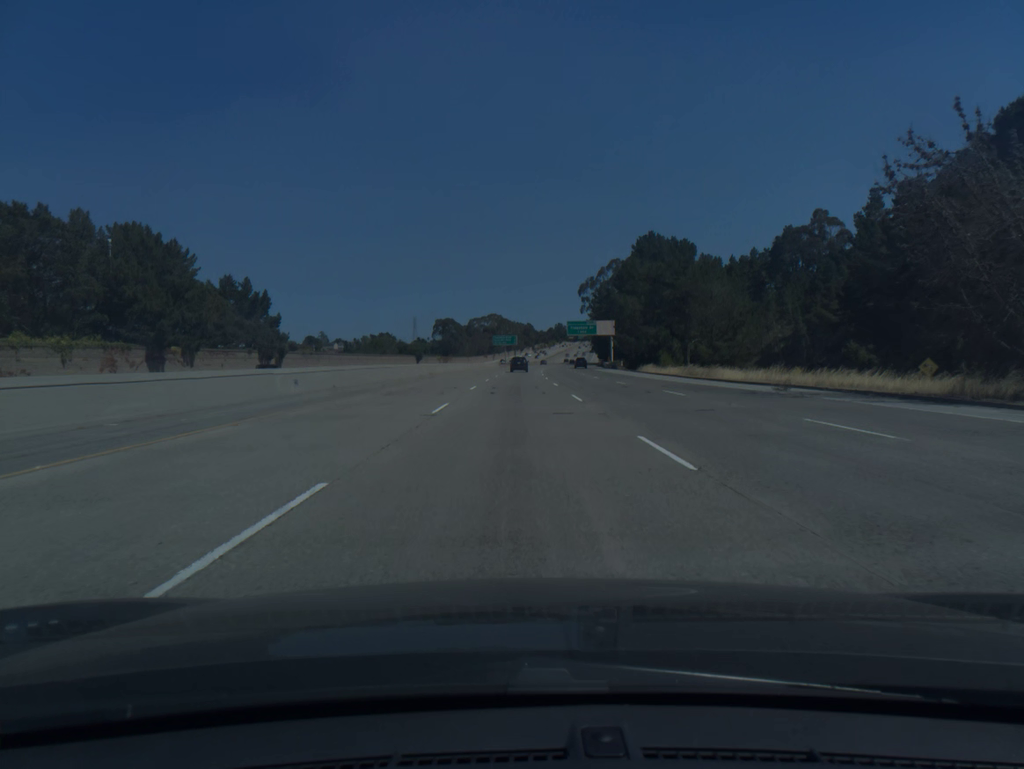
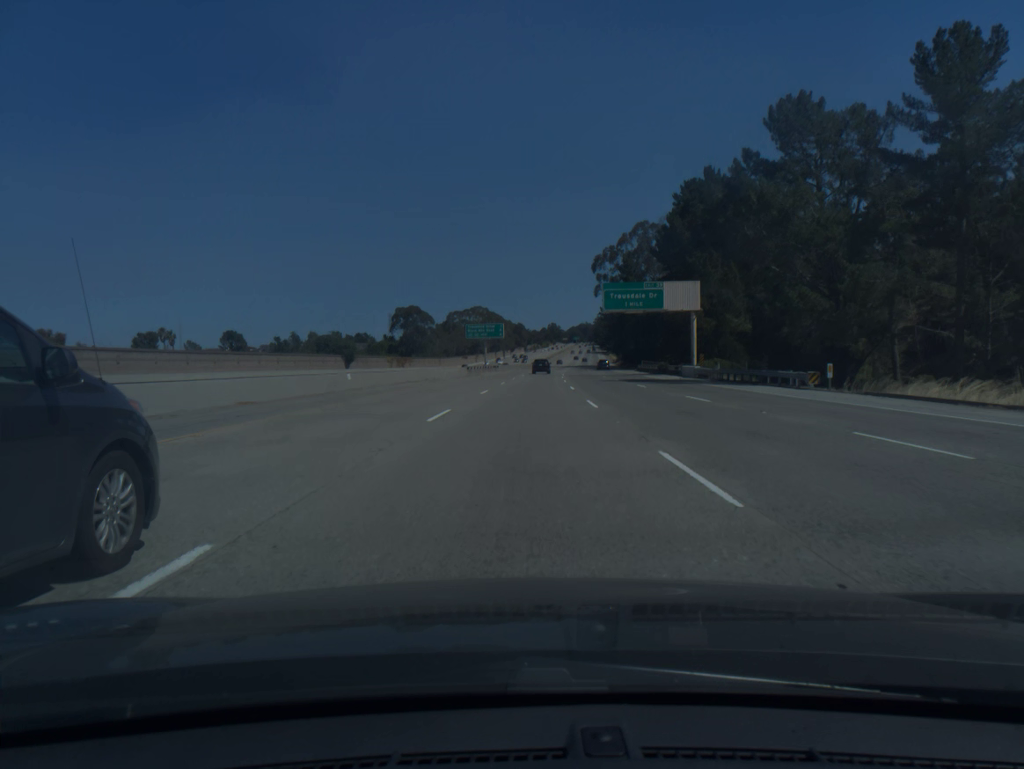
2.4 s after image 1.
(+0.3, +75.0) m; +1°
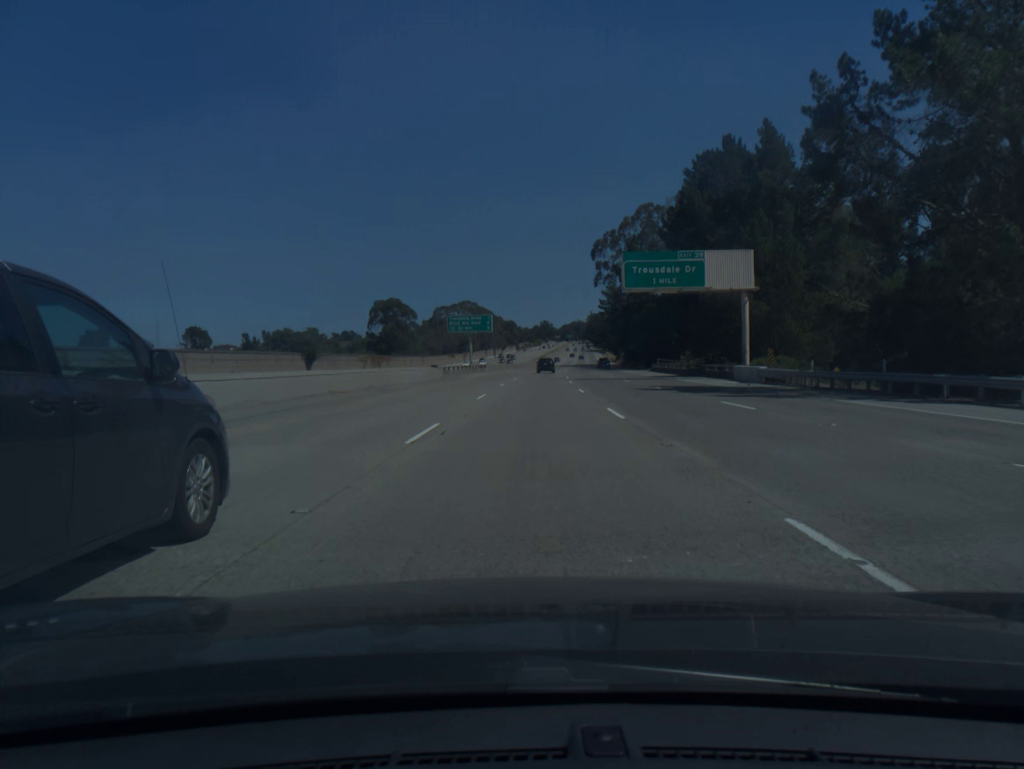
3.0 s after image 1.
(0.0, +18.8) m; 0°
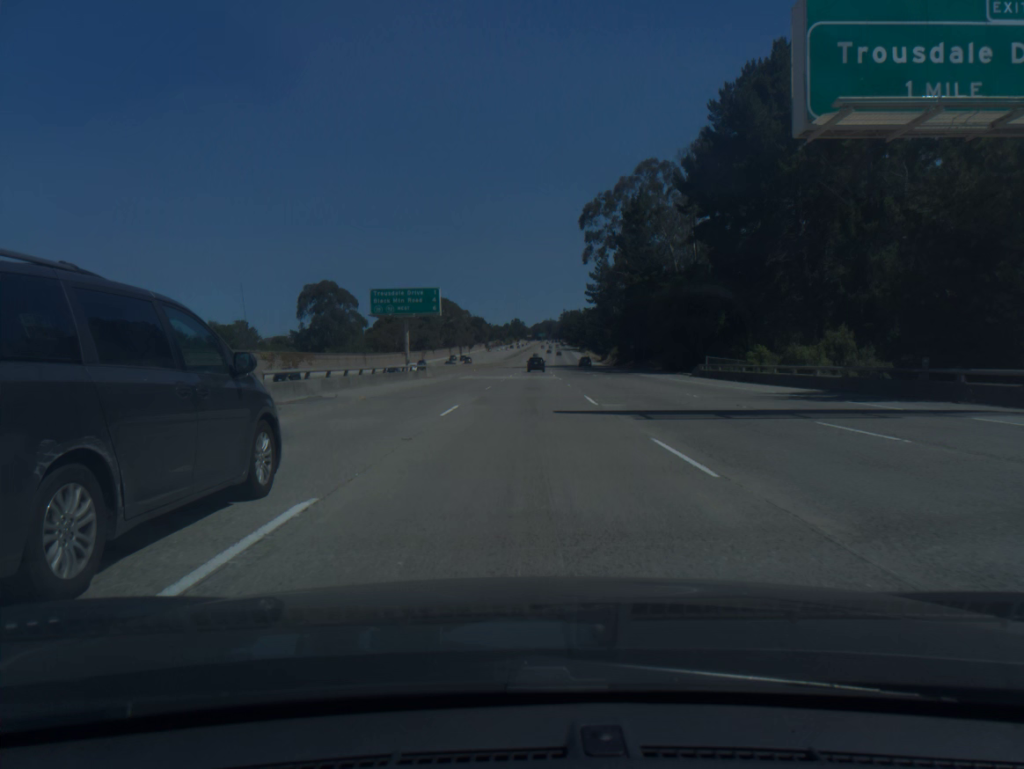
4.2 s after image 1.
(+0.7, +37.8) m; +2°
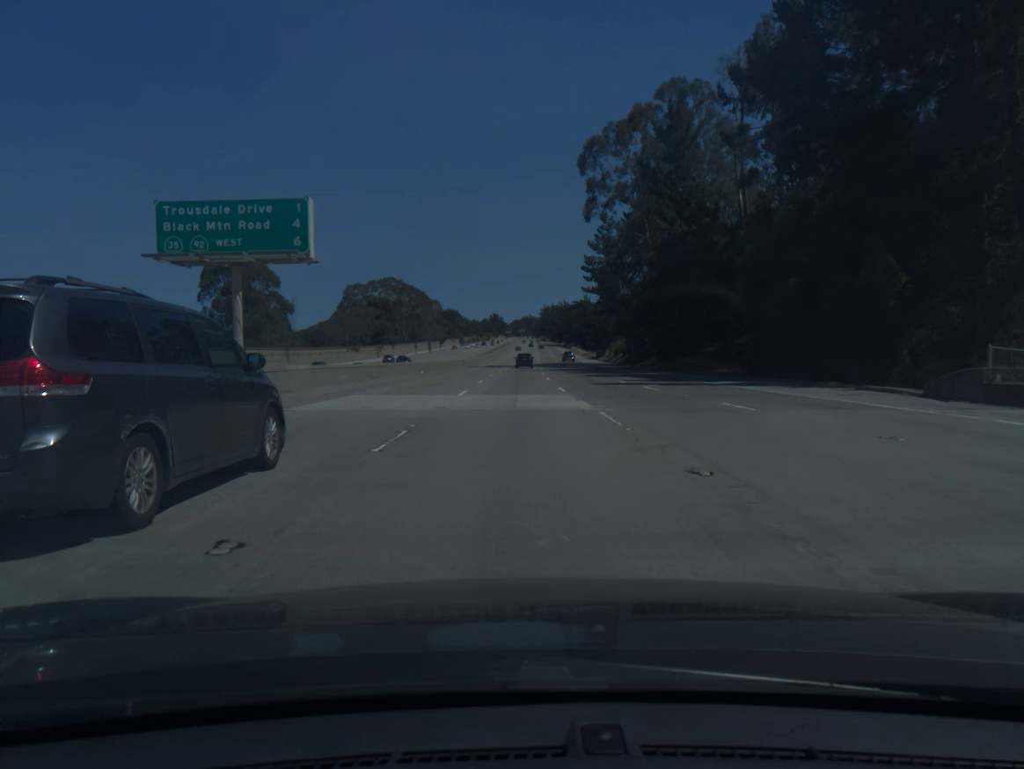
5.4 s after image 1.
(+0.5, +37.8) m; +2°
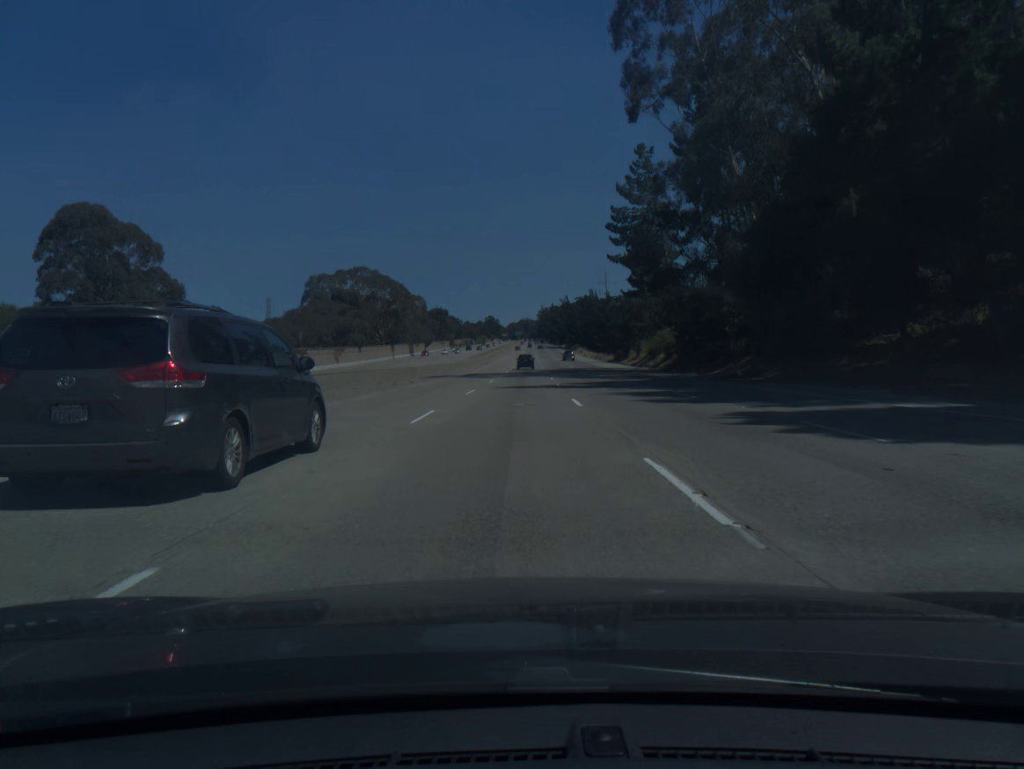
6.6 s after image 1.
(+0.2, +37.7) m; 0°
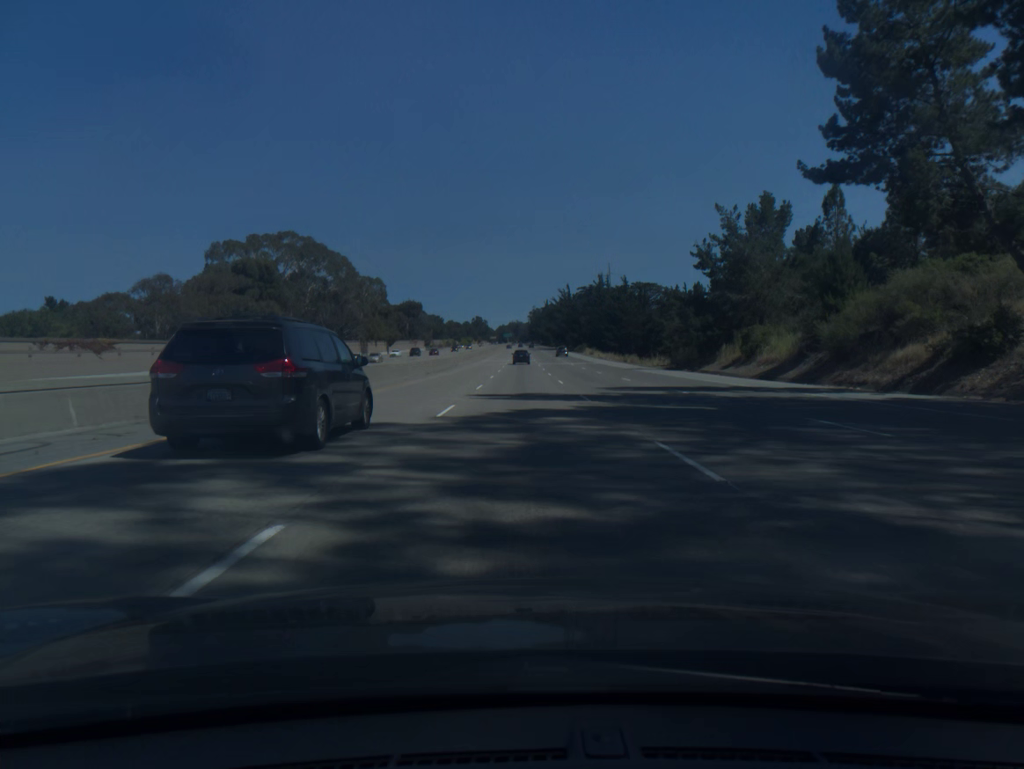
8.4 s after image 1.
(+0.2, +56.4) m; +1°
